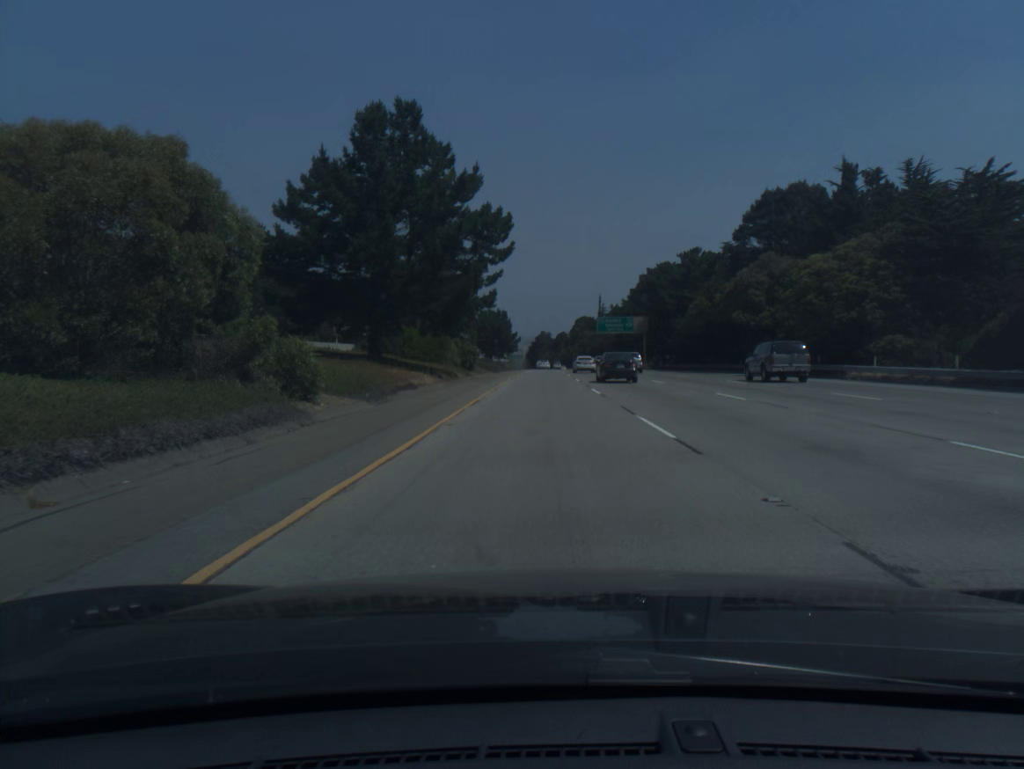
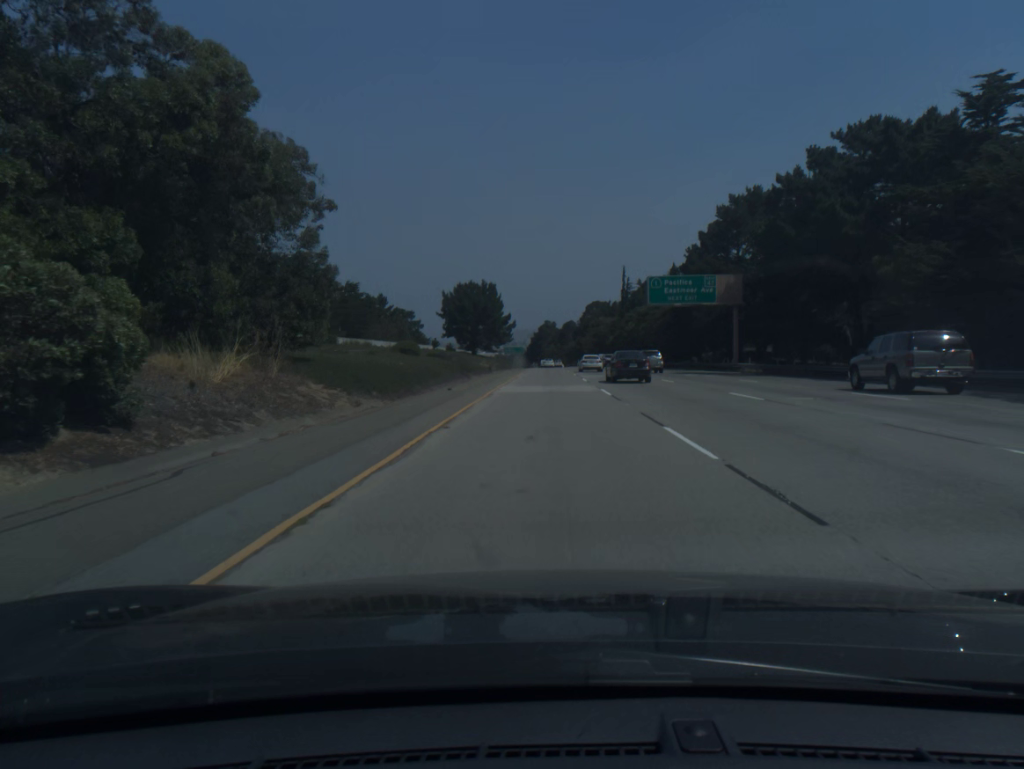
(-0.2, +59.6) m; 0°
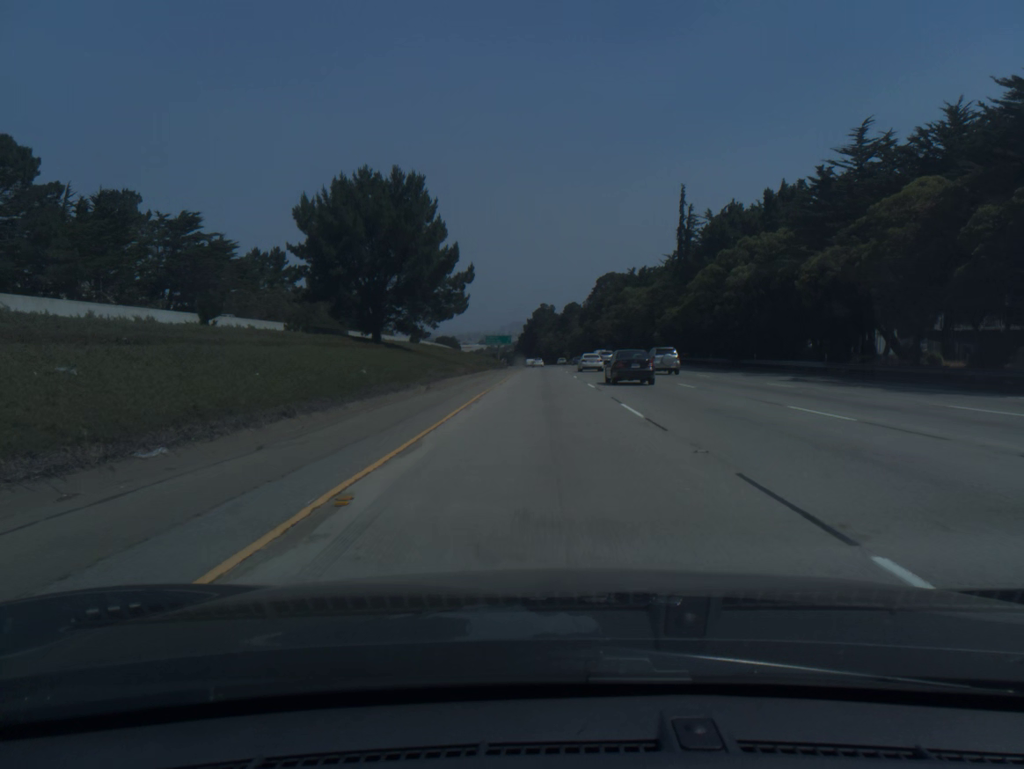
(+0.3, +79.4) m; 0°
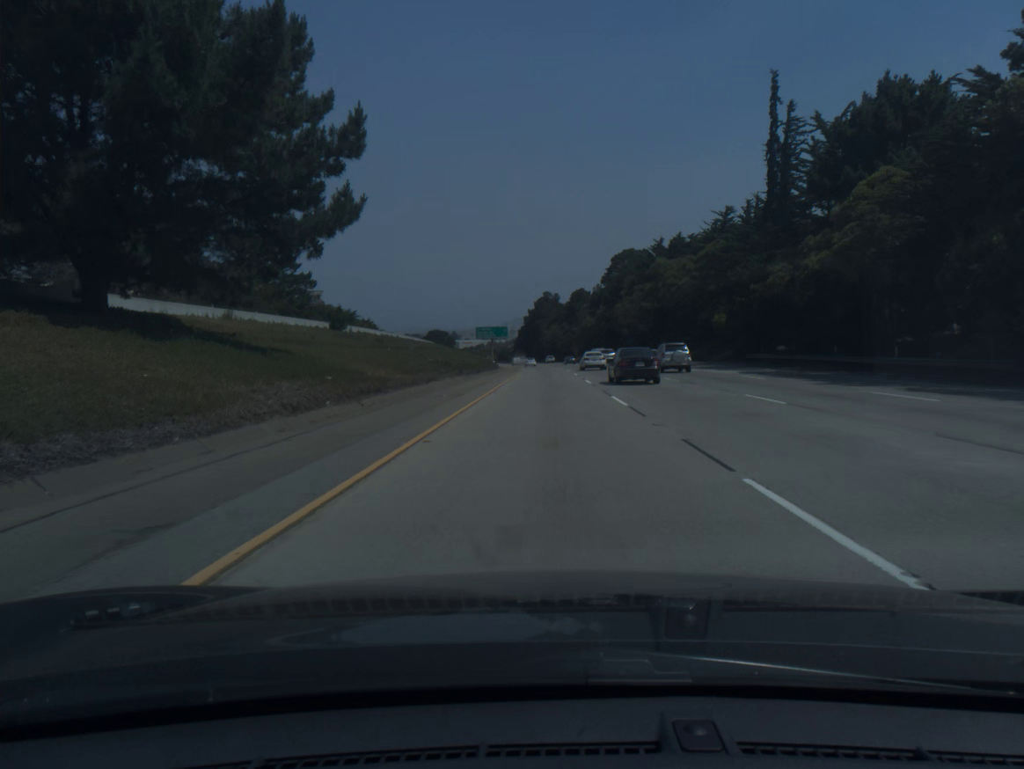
(-0.1, +39.6) m; 0°
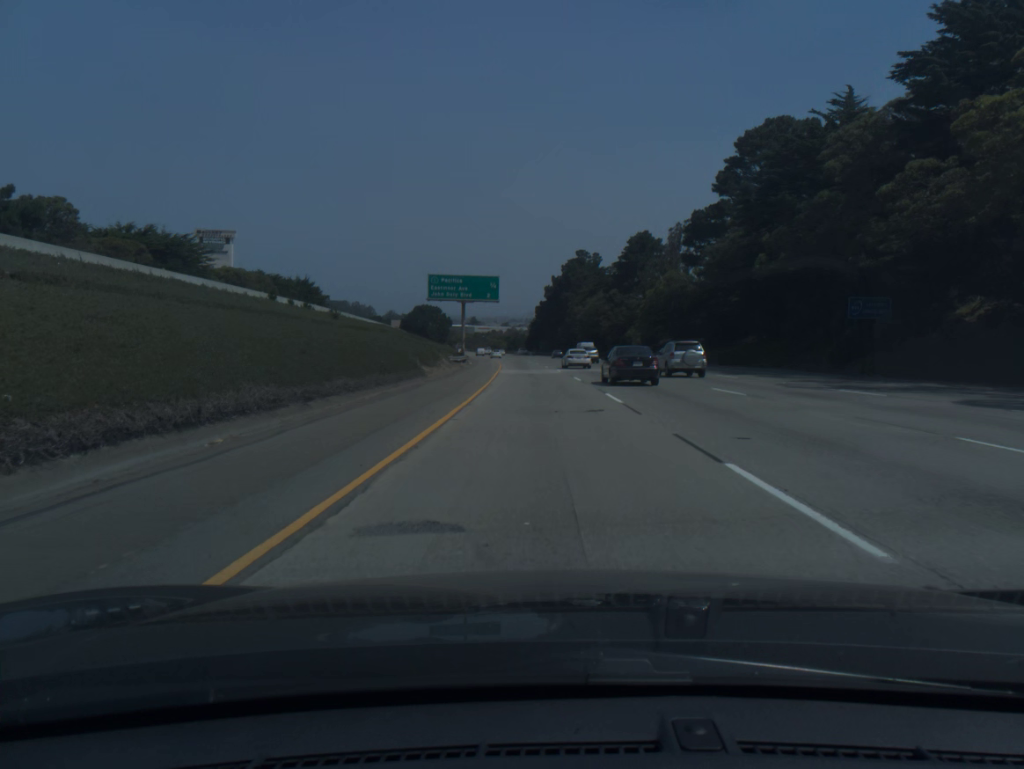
(-0.7, +98.9) m; -2°
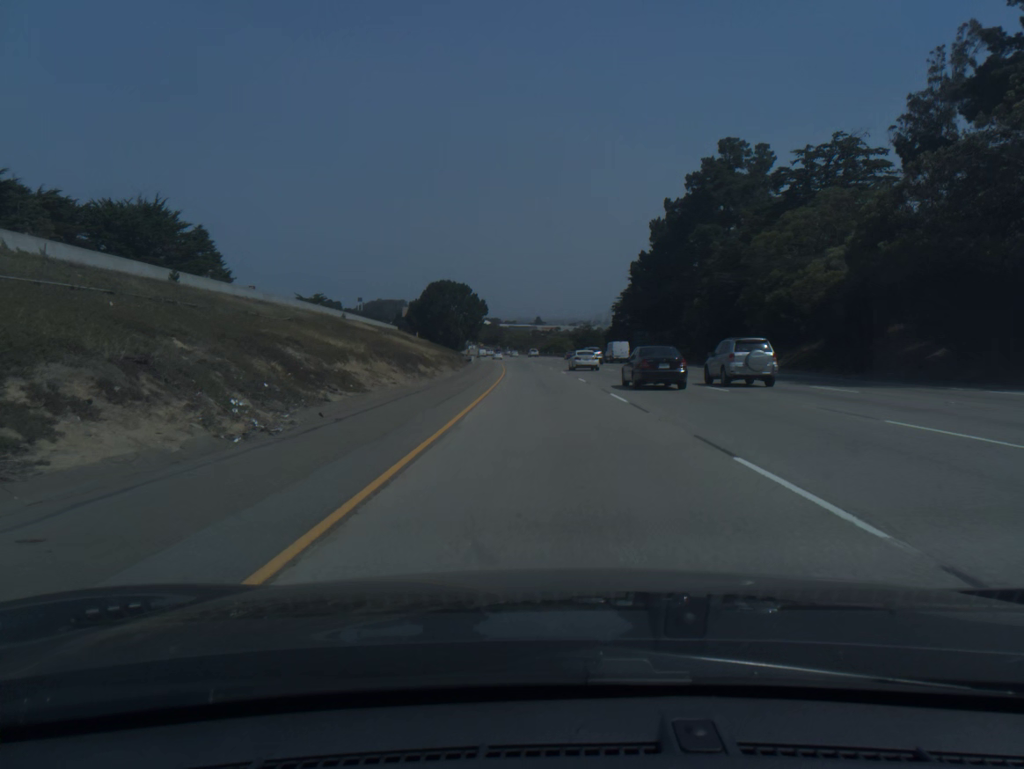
(-4.2, +99.2) m; -5°
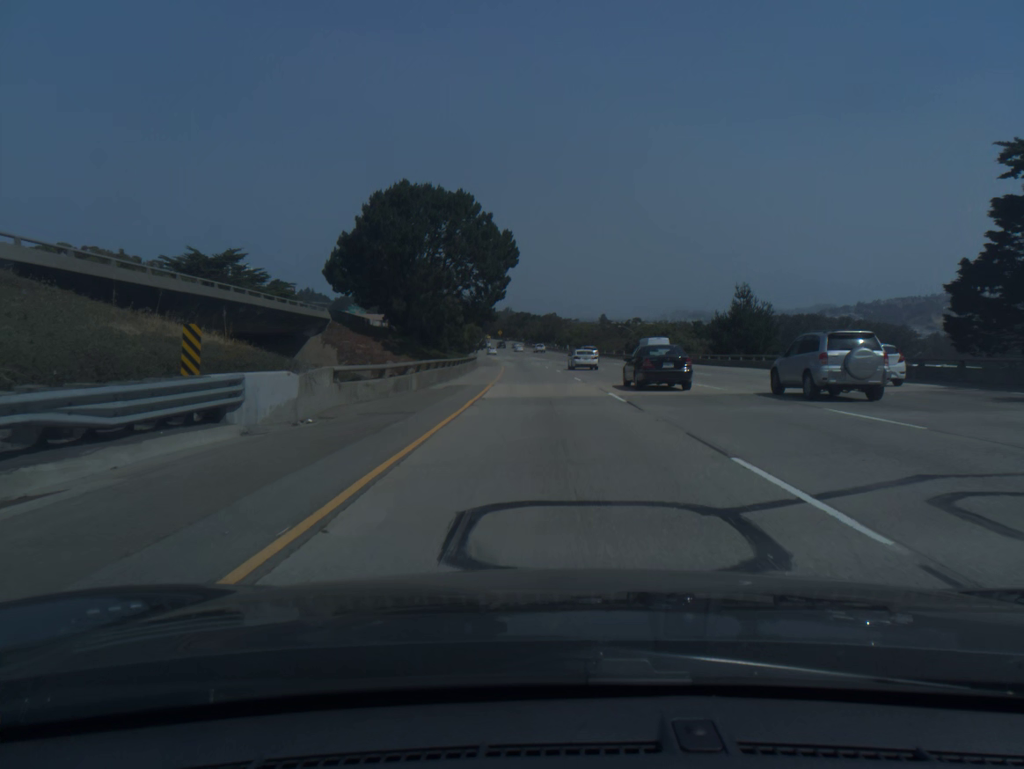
(-3.8, +99.4) m; -5°
